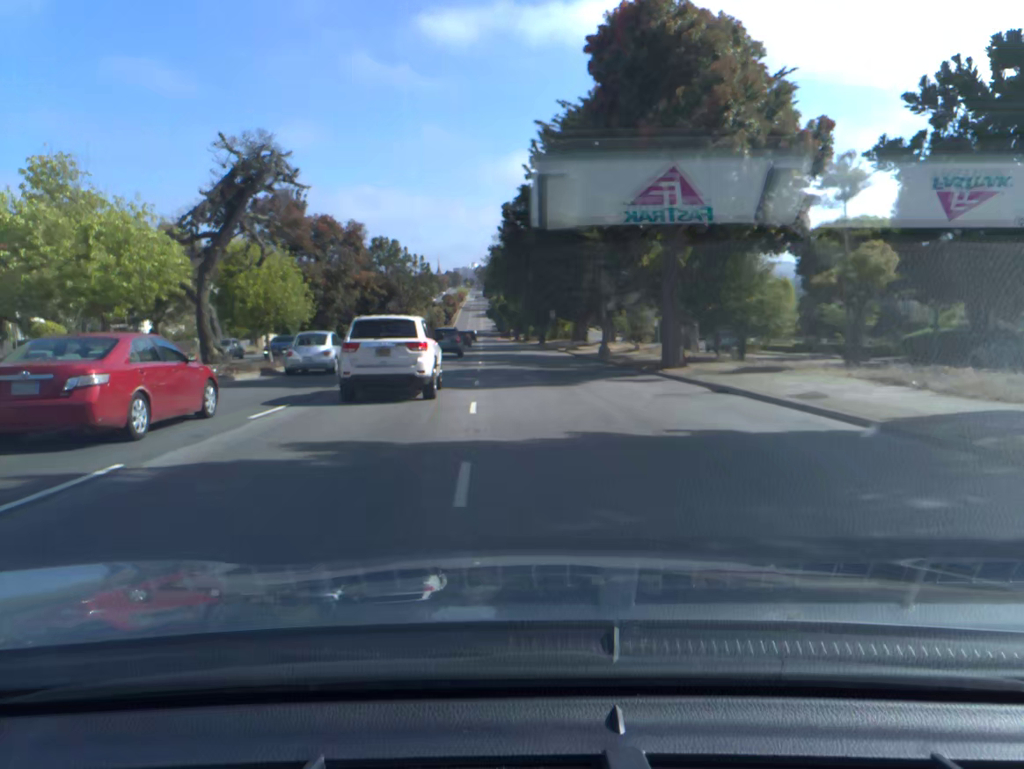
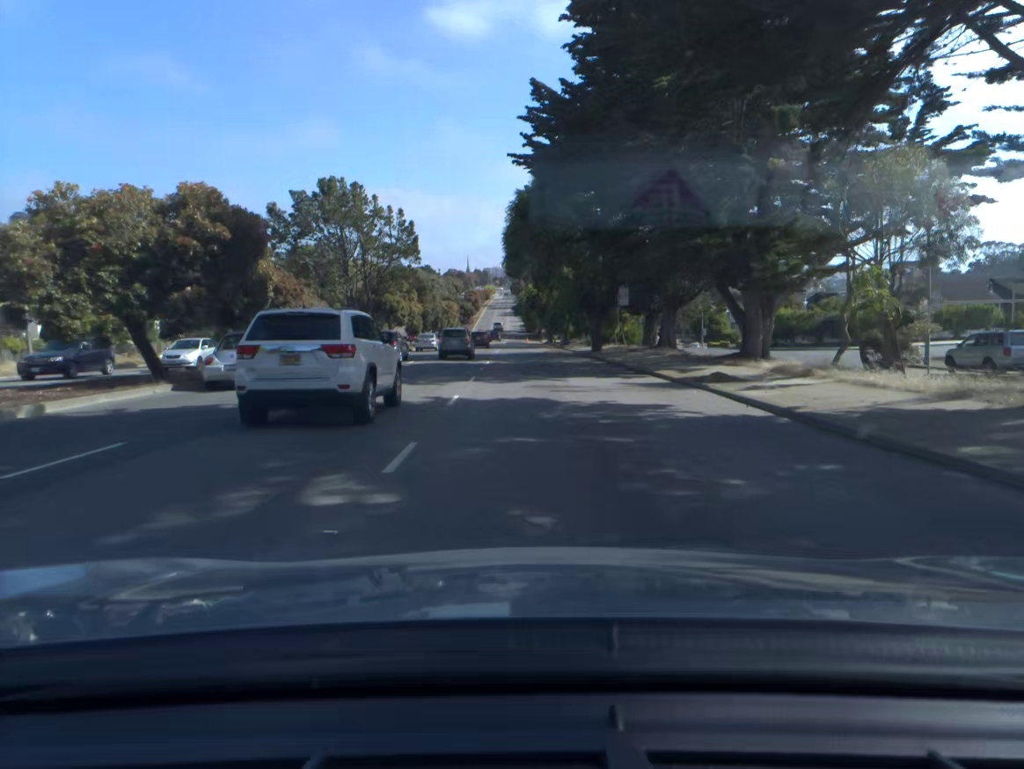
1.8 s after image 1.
(-0.7, +35.1) m; -2°
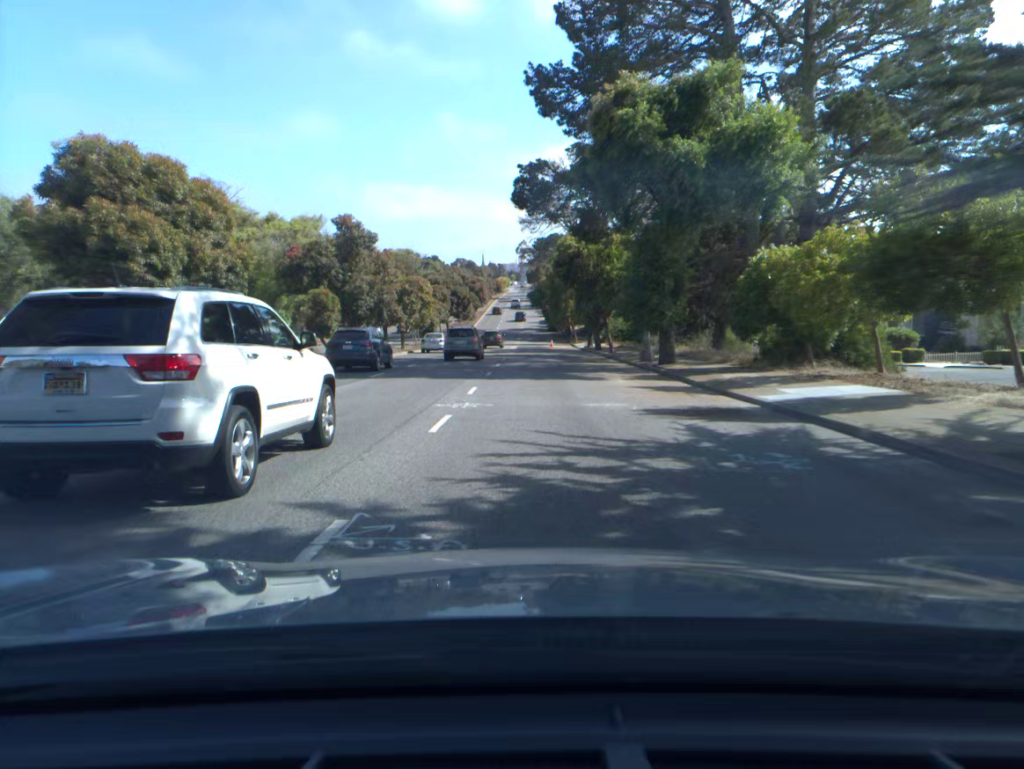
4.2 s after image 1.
(-0.5, +48.0) m; -1°
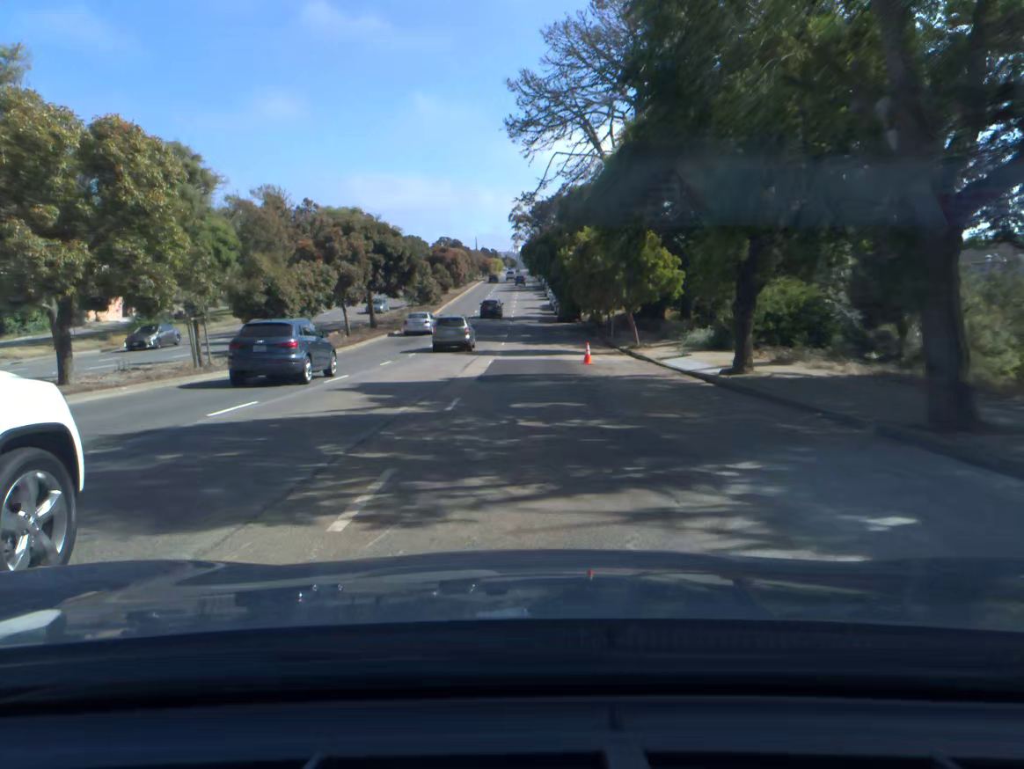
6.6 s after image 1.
(+0.2, +49.0) m; 0°
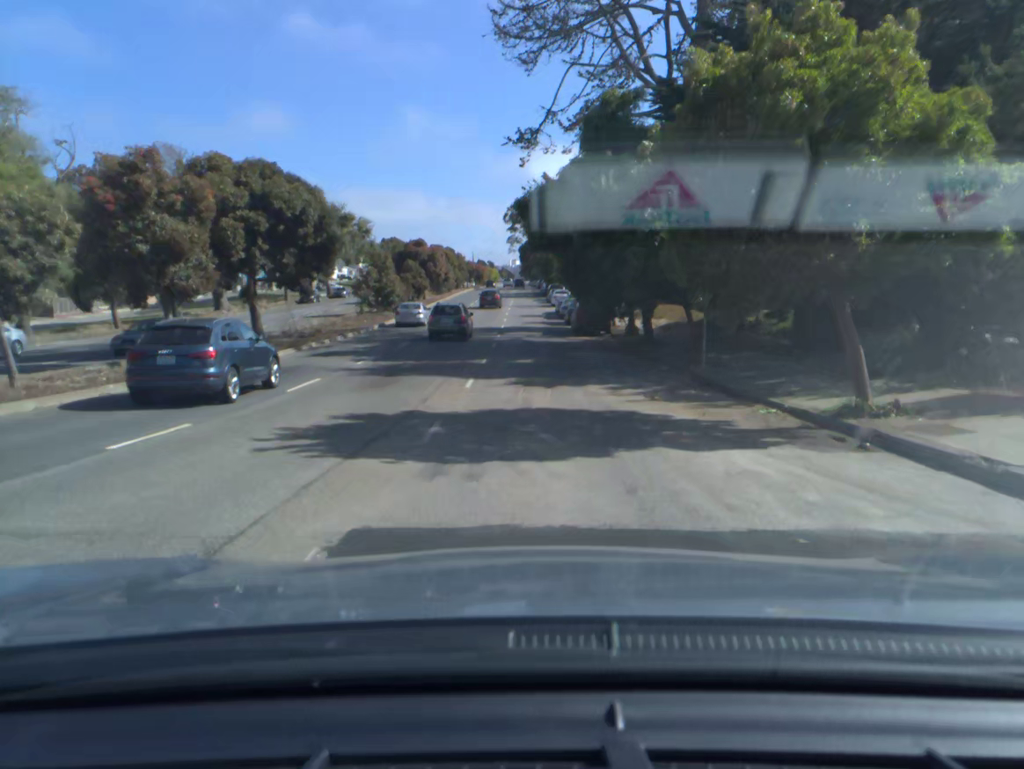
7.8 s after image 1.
(0.0, +24.5) m; 0°
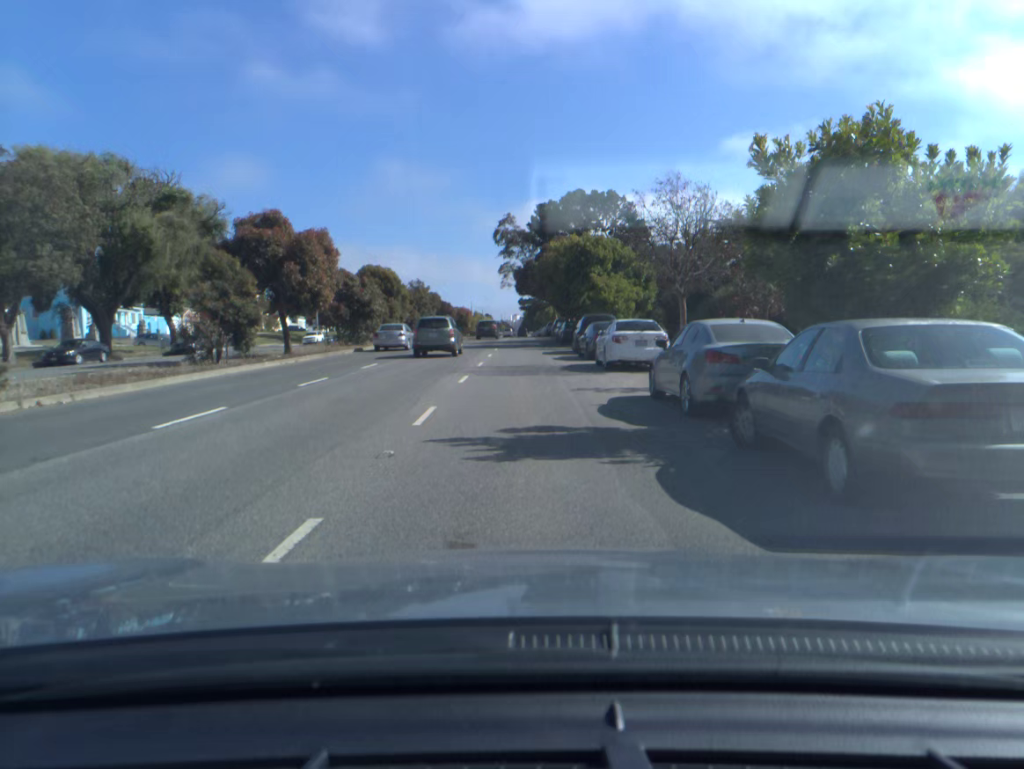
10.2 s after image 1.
(+0.2, +49.1) m; 0°
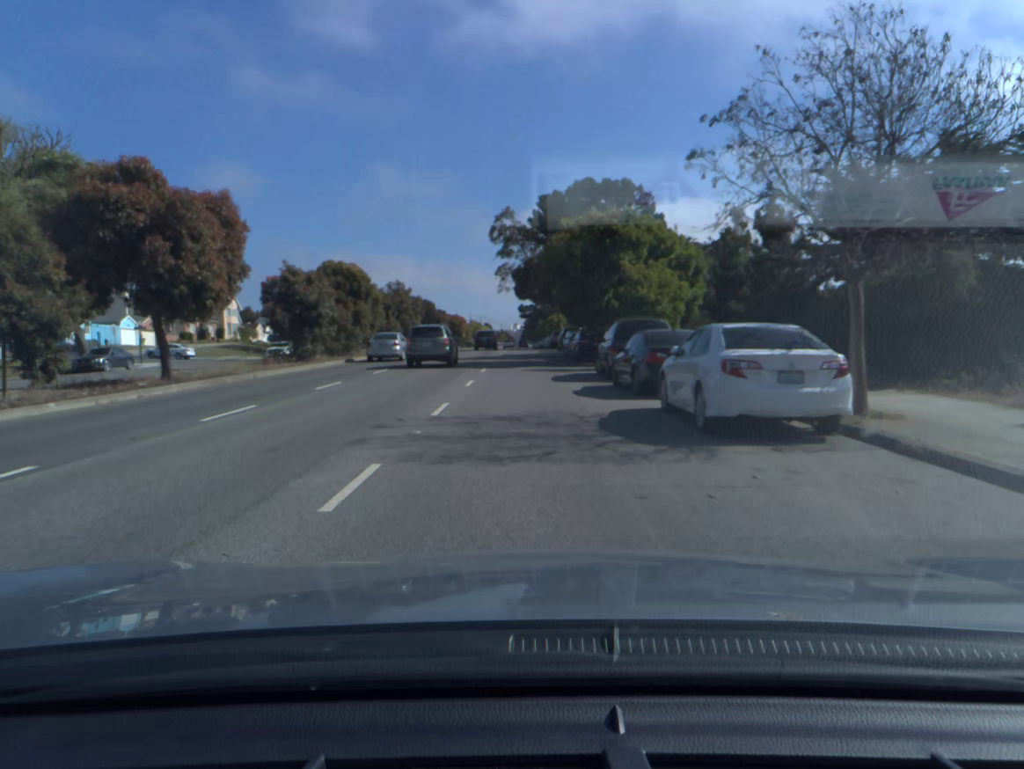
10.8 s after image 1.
(0.0, +12.3) m; 0°
